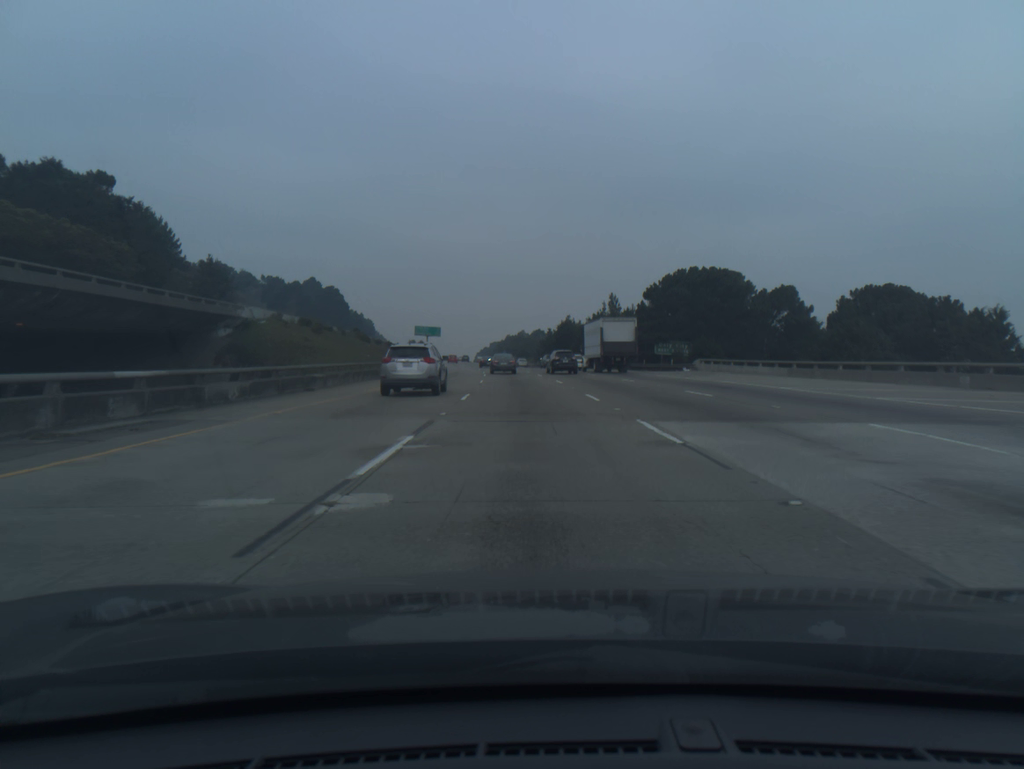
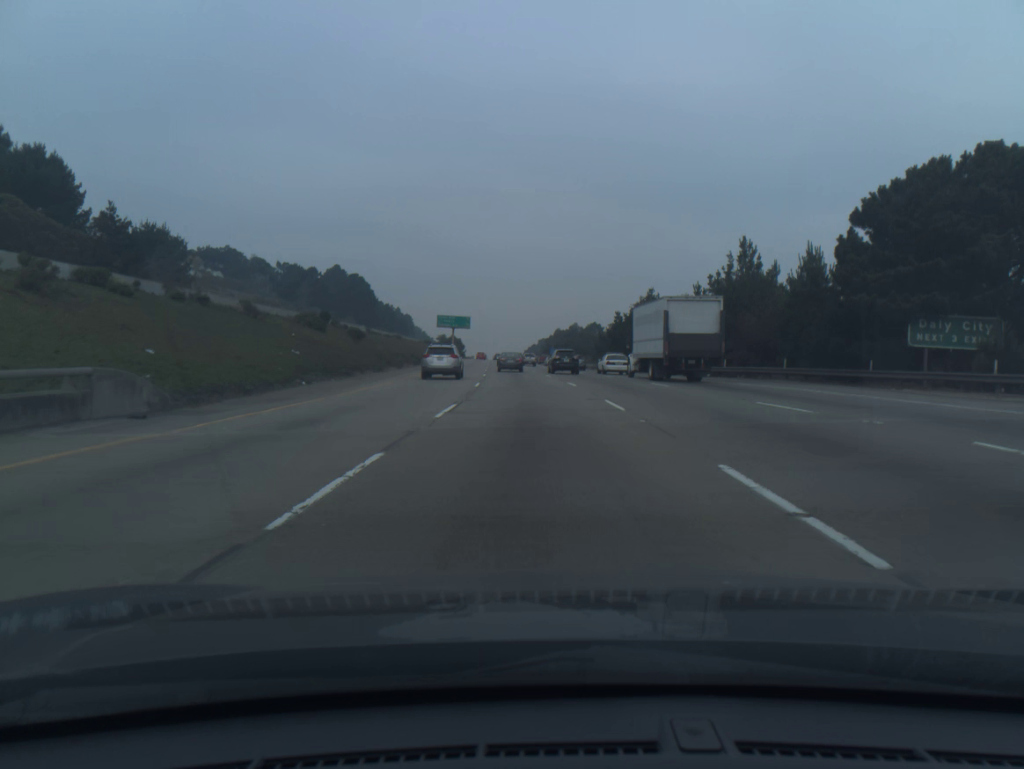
(-1.5, +46.0) m; -4°
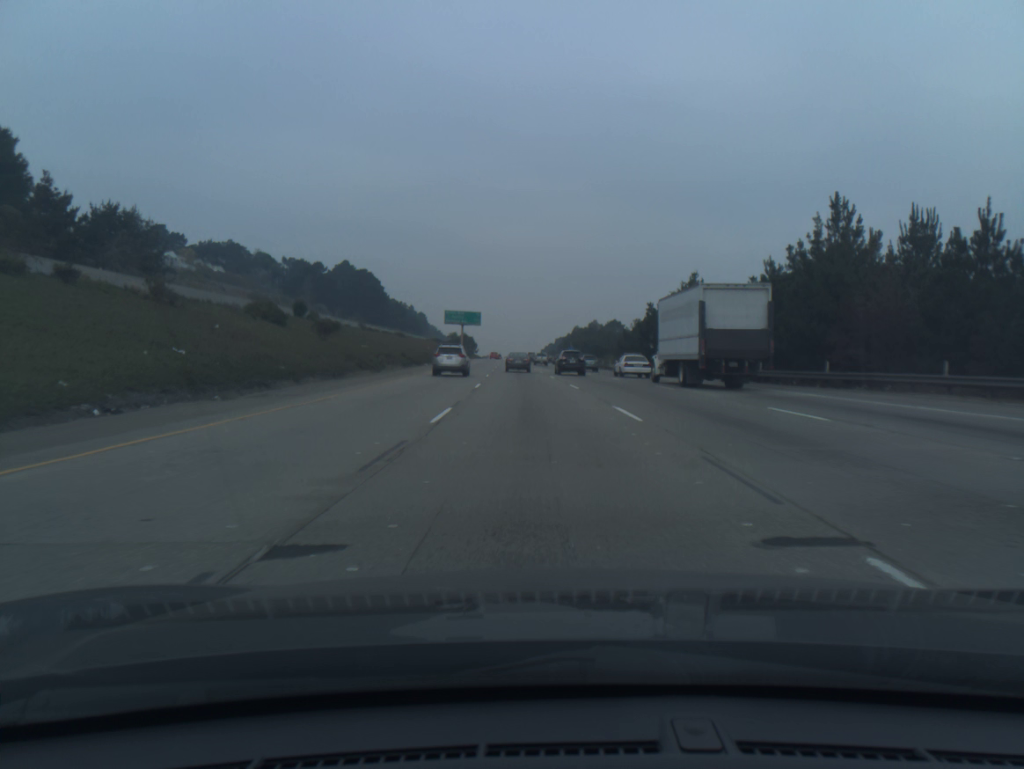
(-0.1, +15.3) m; -1°
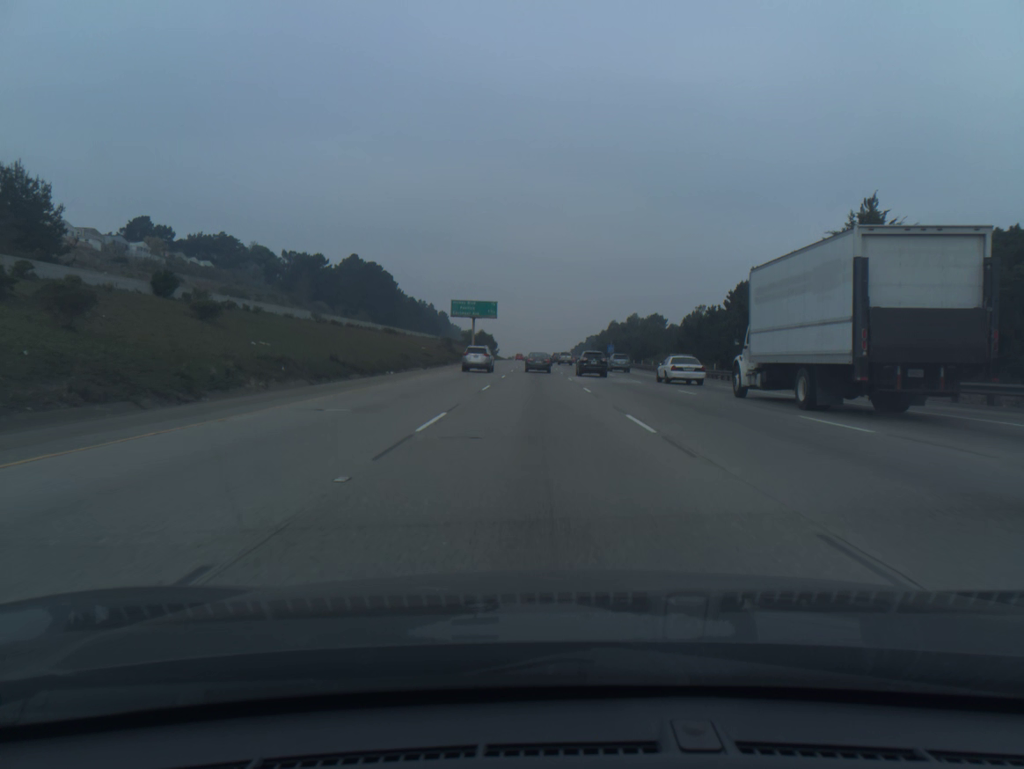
(-0.6, +30.7) m; -2°
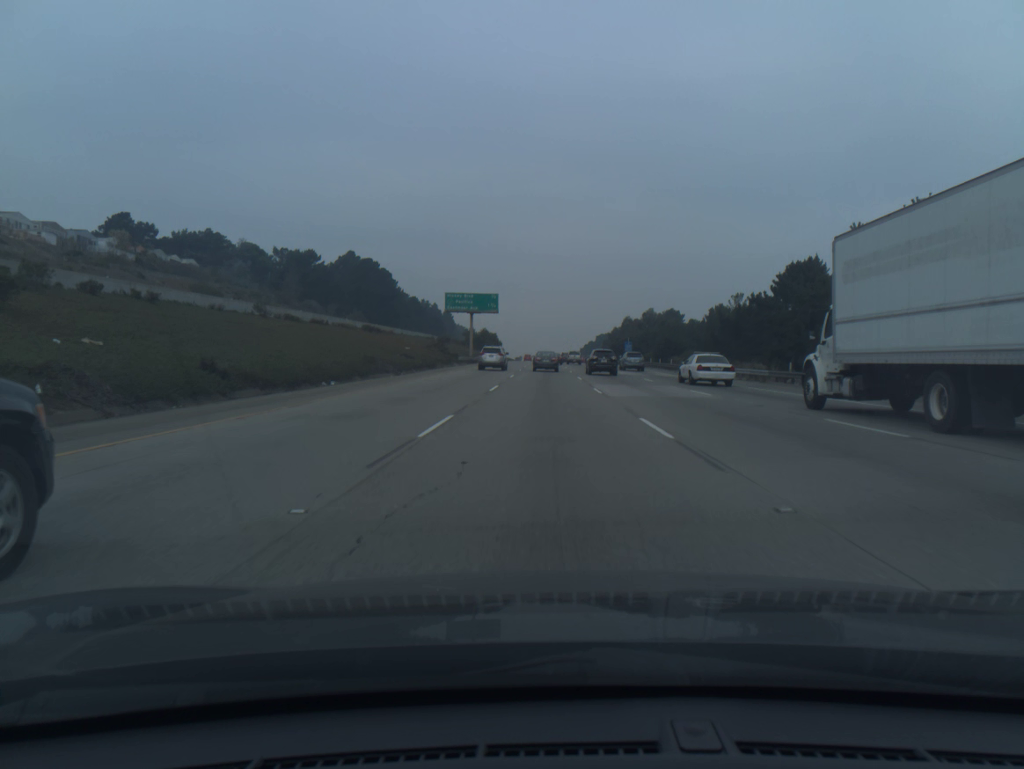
(-0.1, +15.4) m; -1°
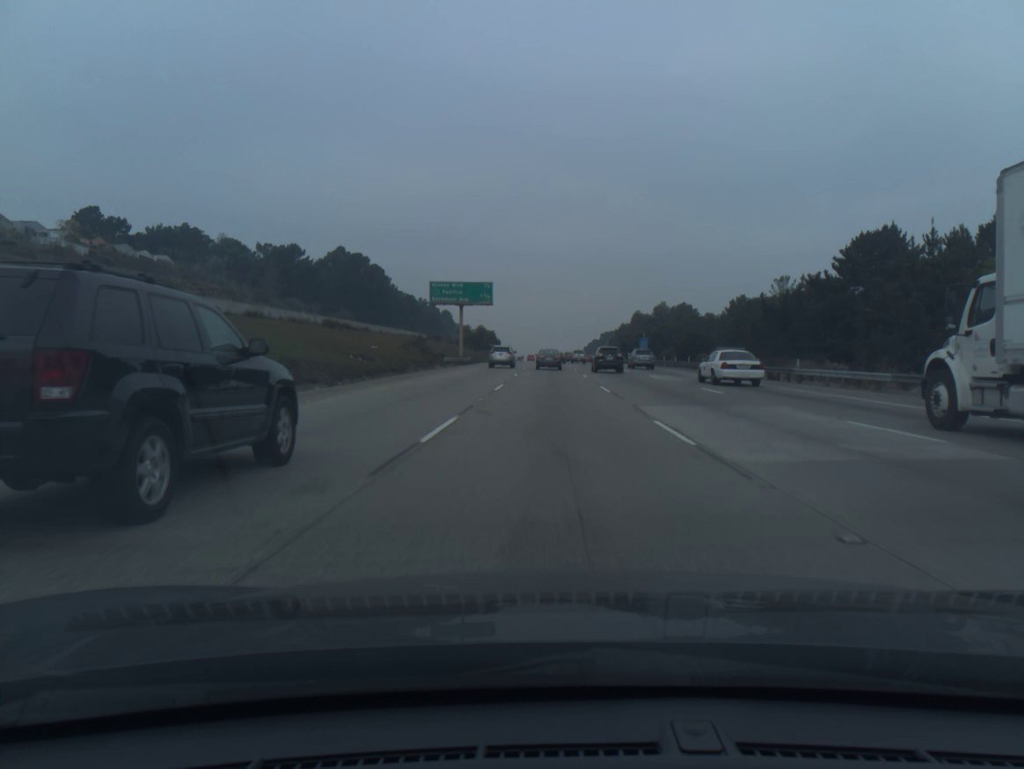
(0.0, +15.4) m; 0°
